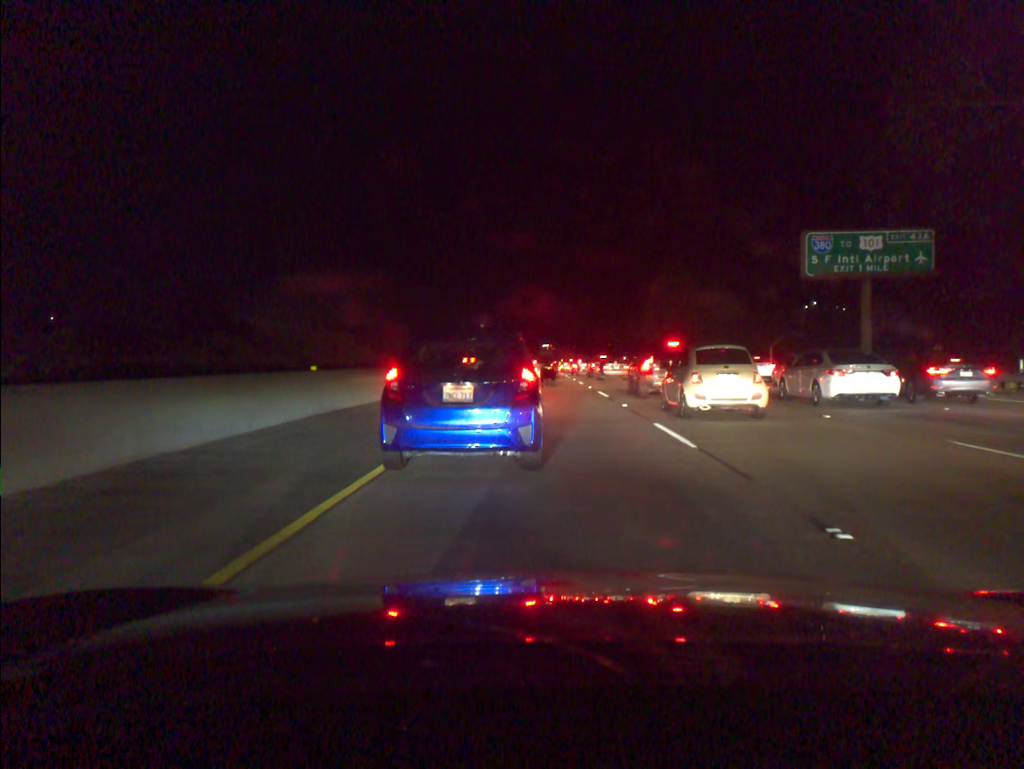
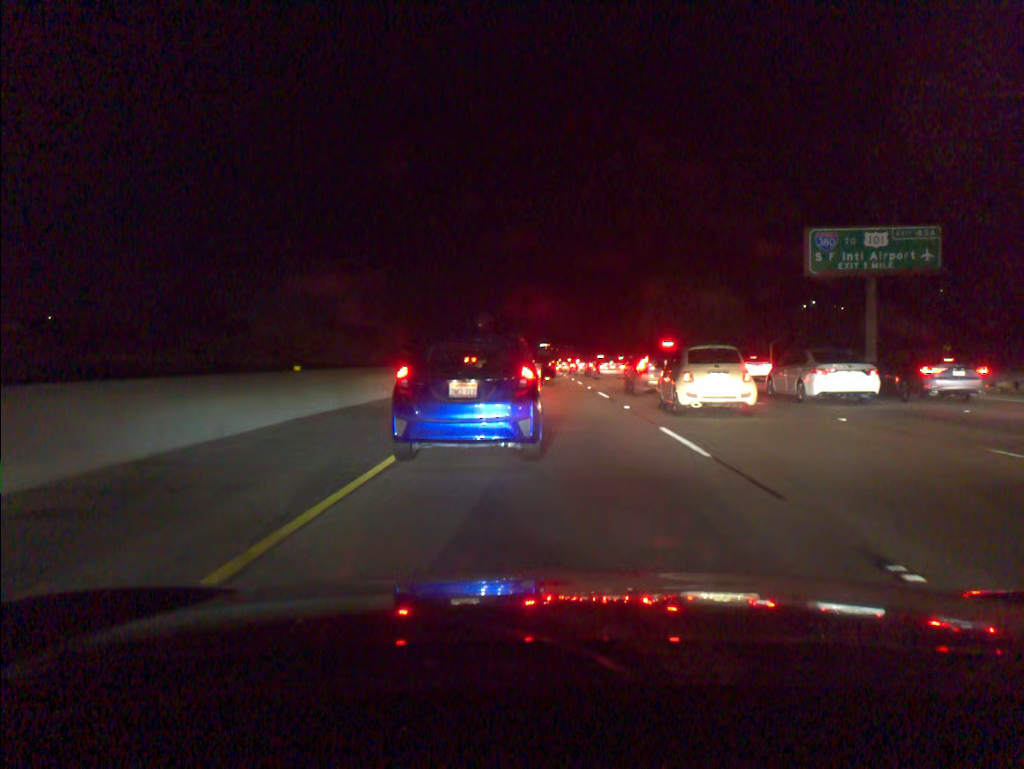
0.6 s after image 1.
(0.0, +1.0) m; -1°
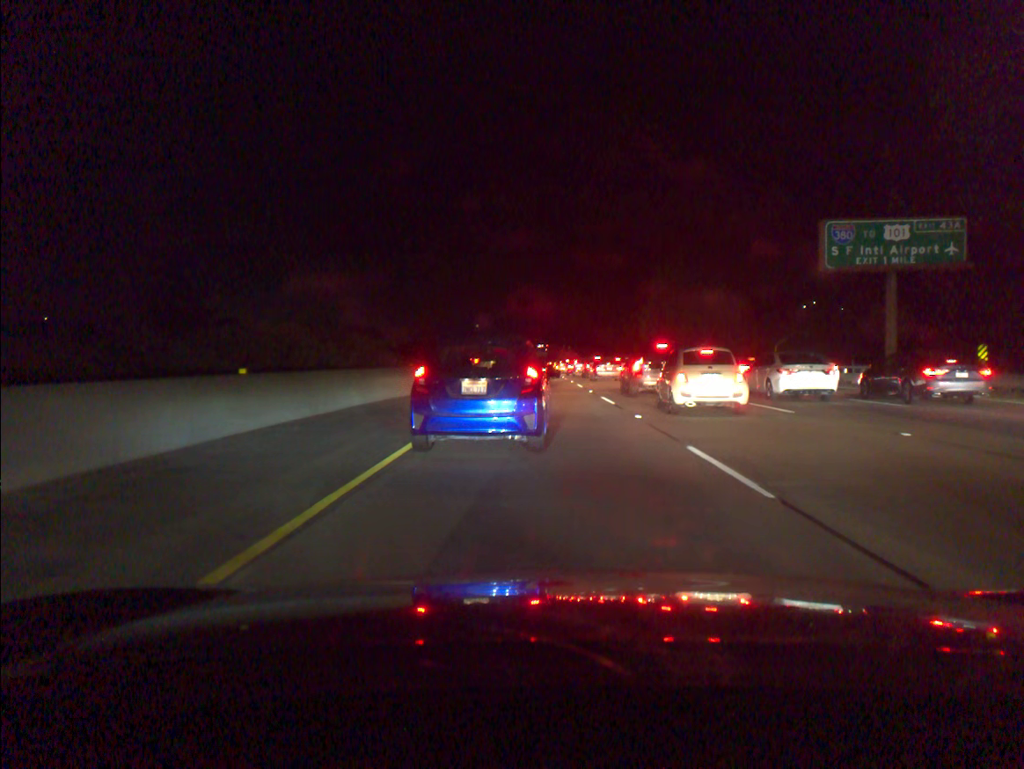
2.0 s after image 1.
(0.0, +2.7) m; 0°
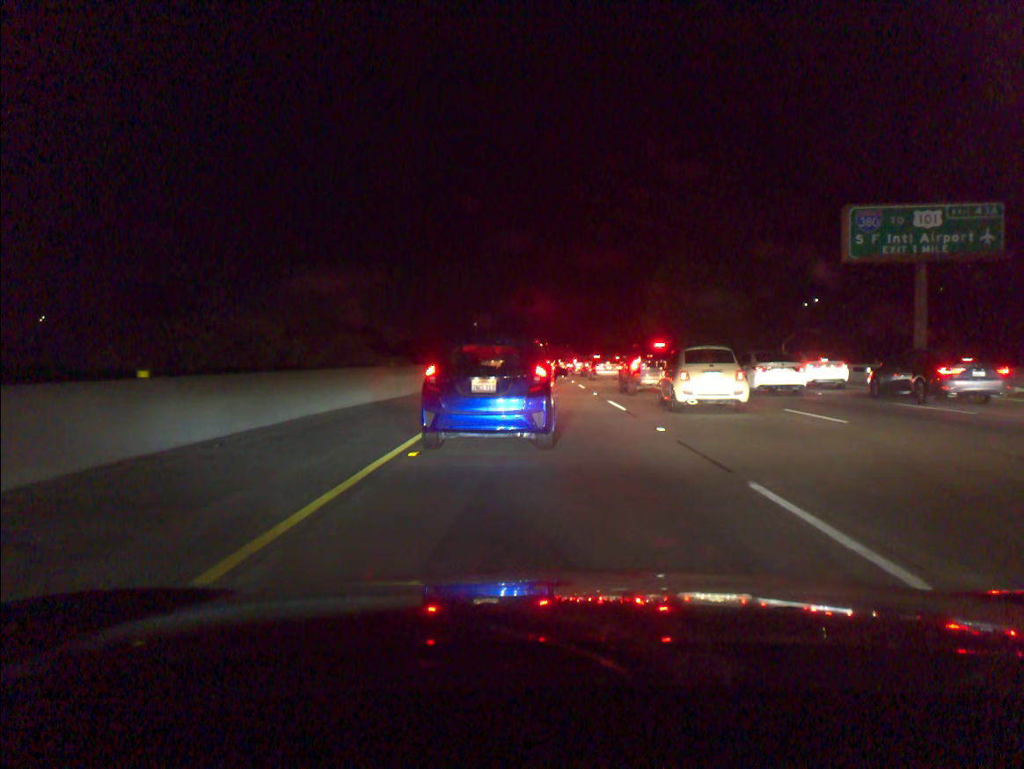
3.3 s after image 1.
(0.0, +3.2) m; +1°
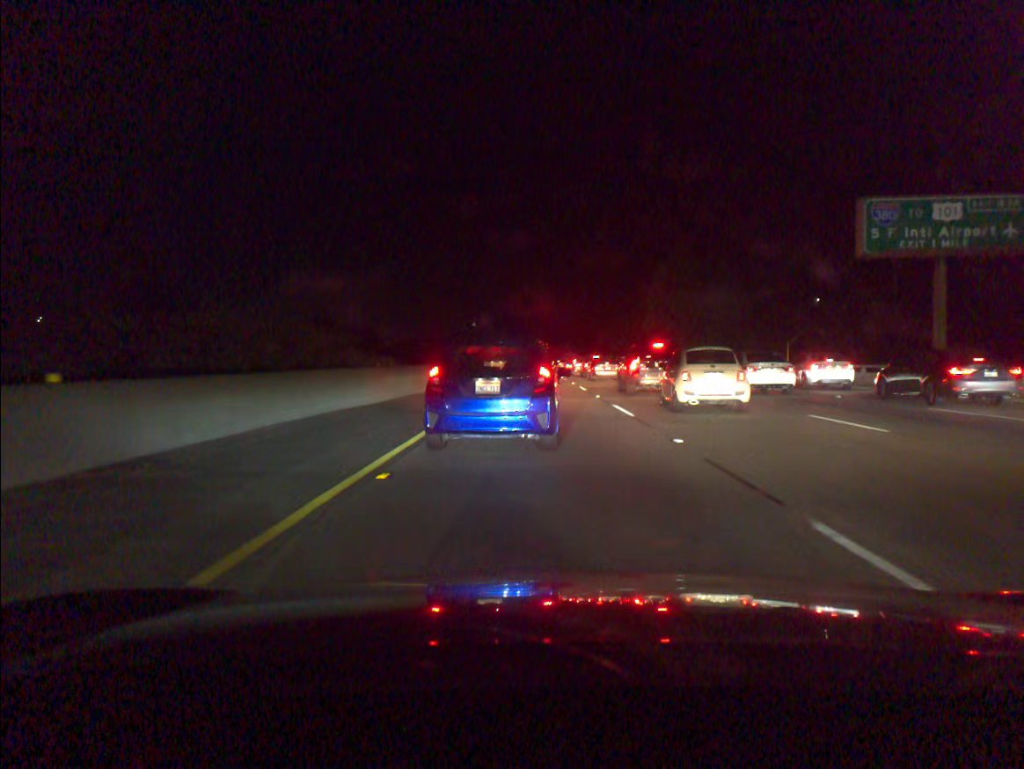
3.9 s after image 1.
(0.0, +1.8) m; 0°
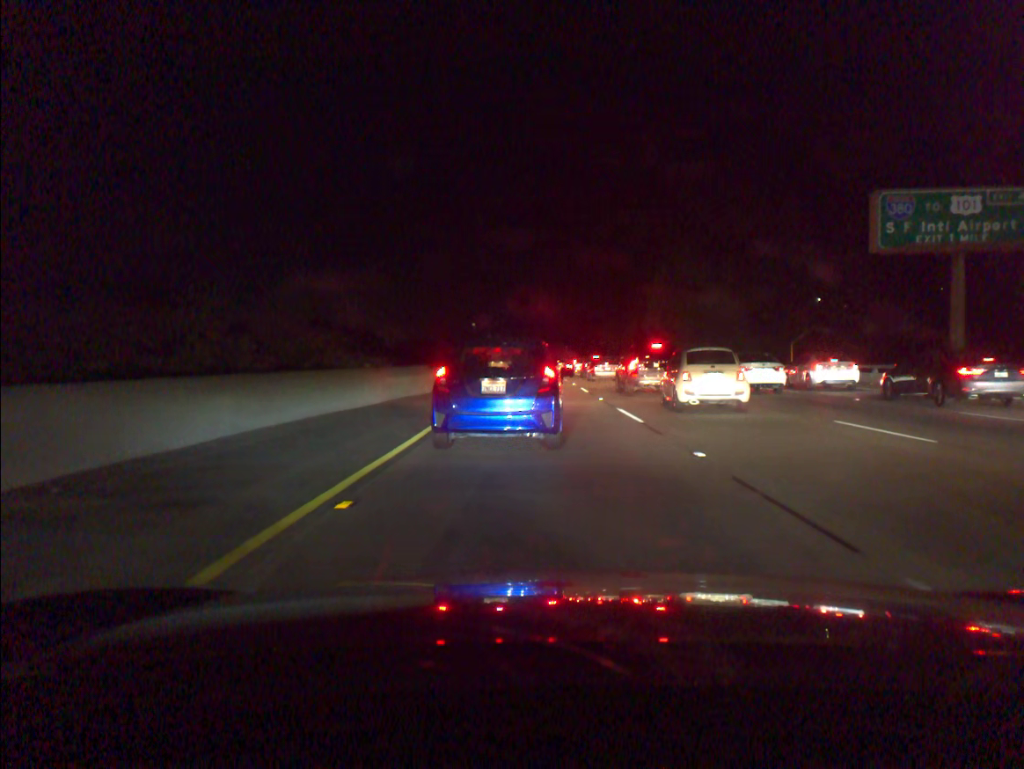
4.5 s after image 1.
(0.0, +1.6) m; -1°
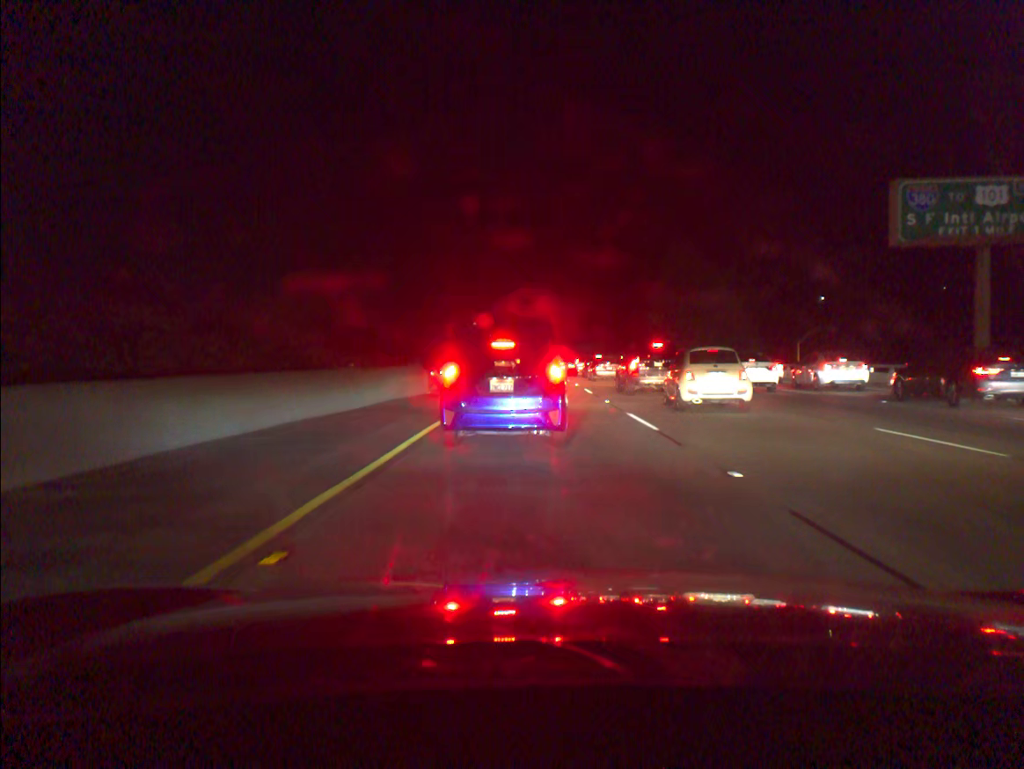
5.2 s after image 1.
(0.0, +1.7) m; 0°
